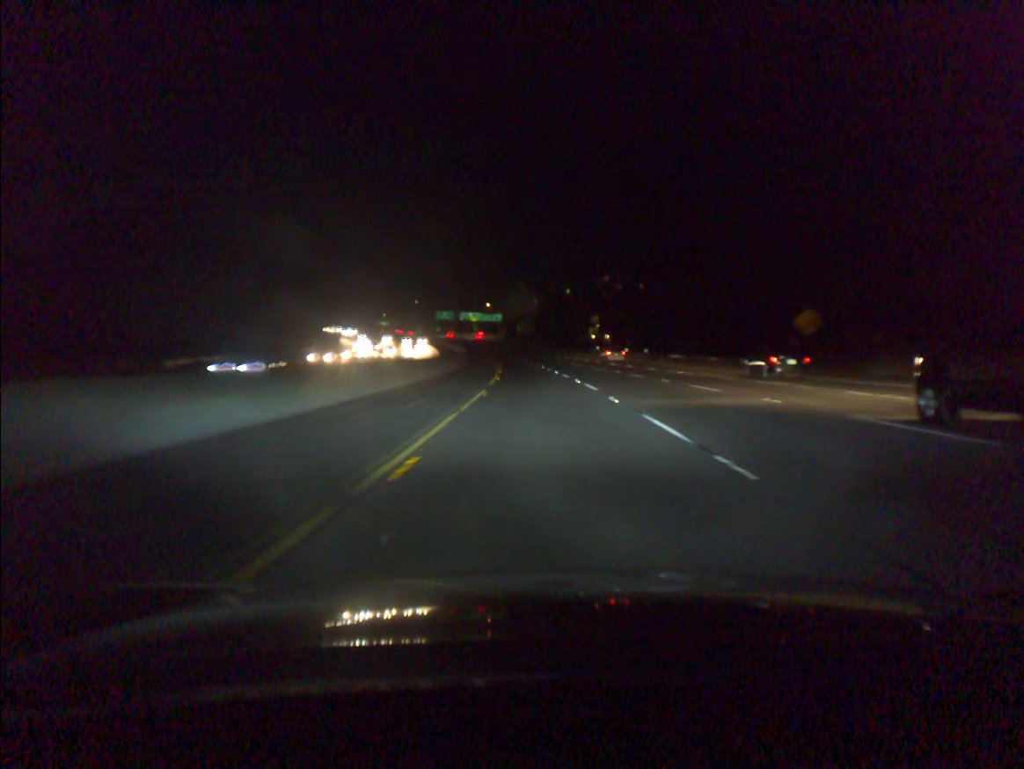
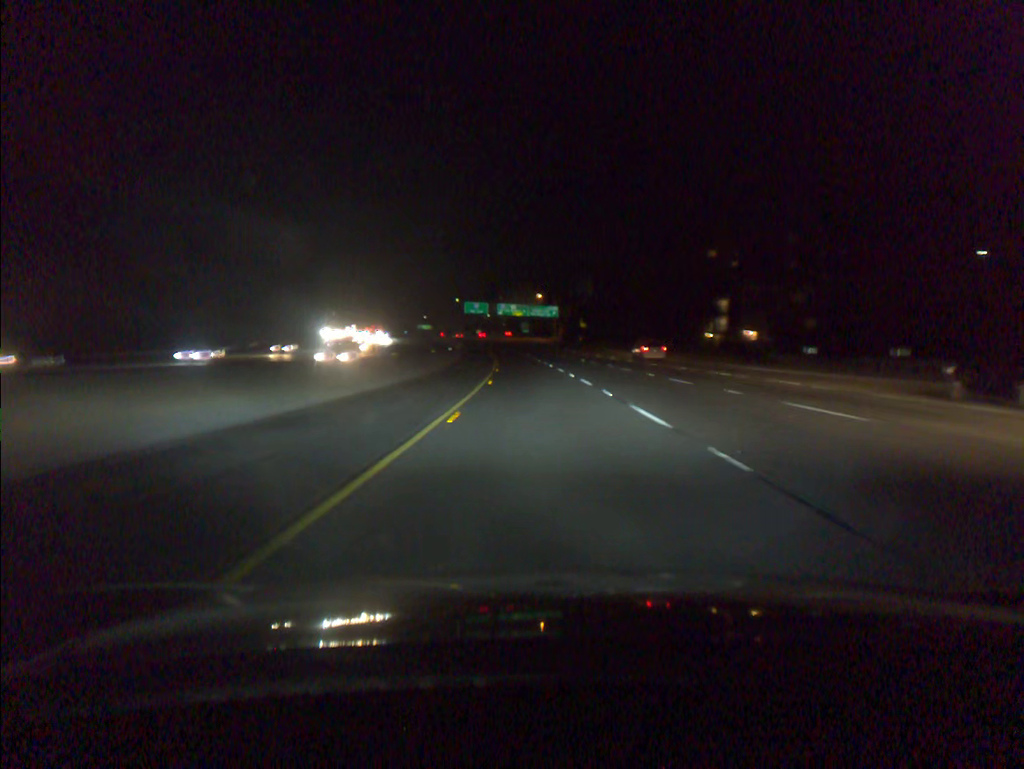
(-3.1, +81.8) m; -4°
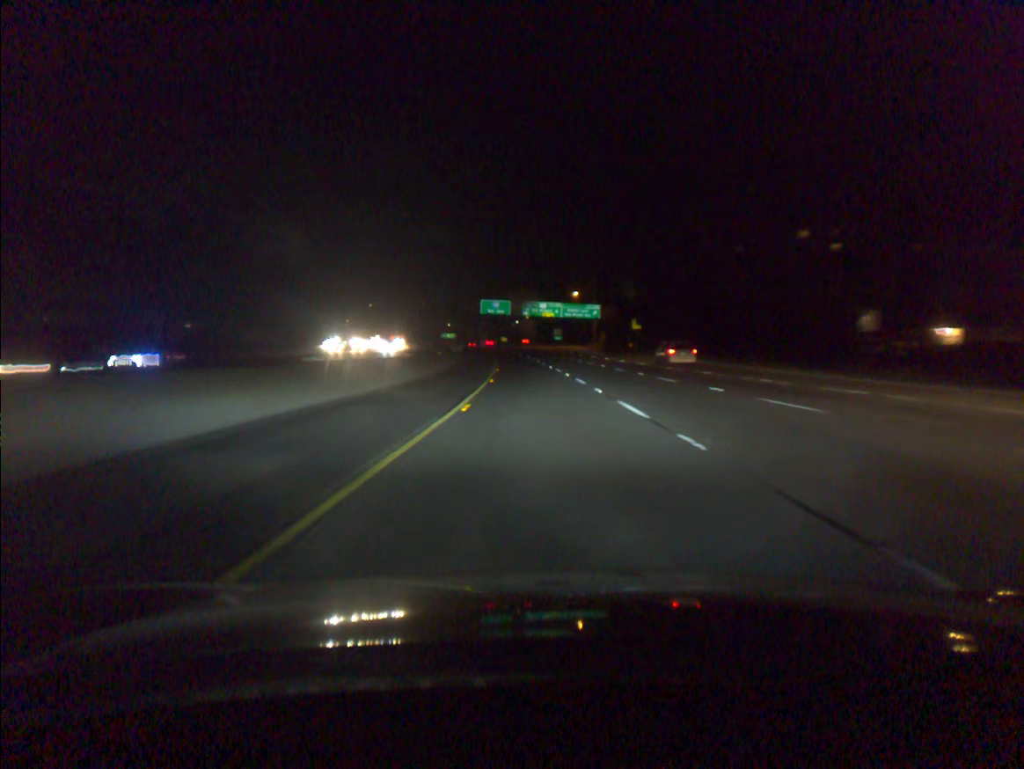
(-0.8, +40.8) m; -2°
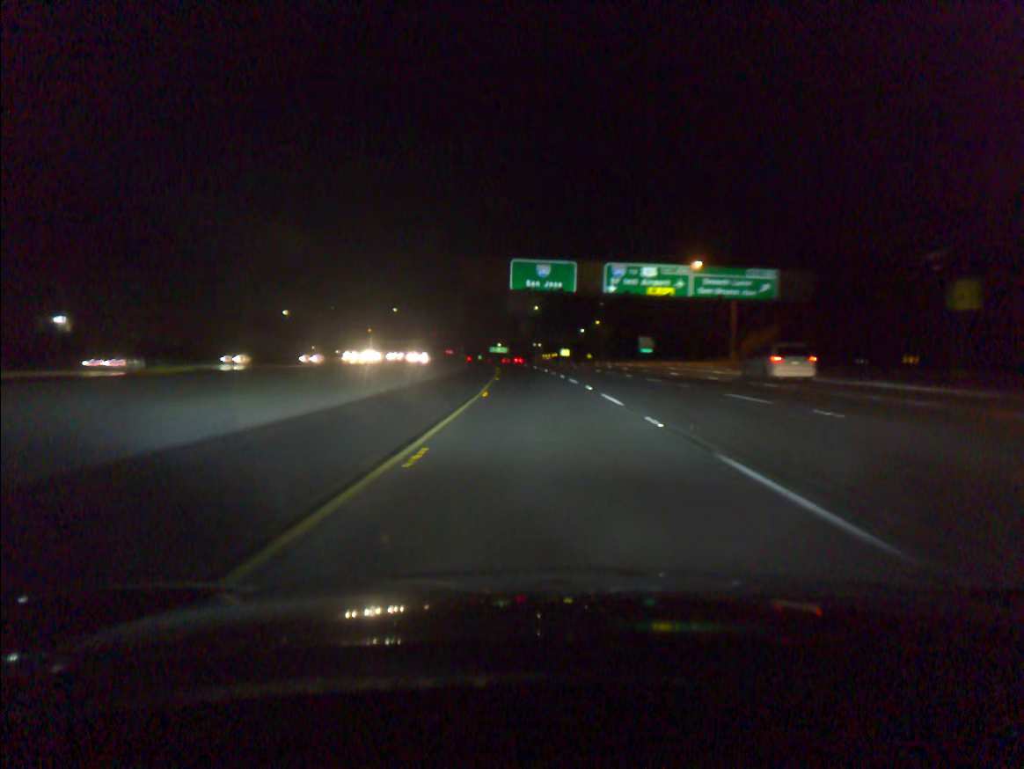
(-3.4, +80.9) m; -5°
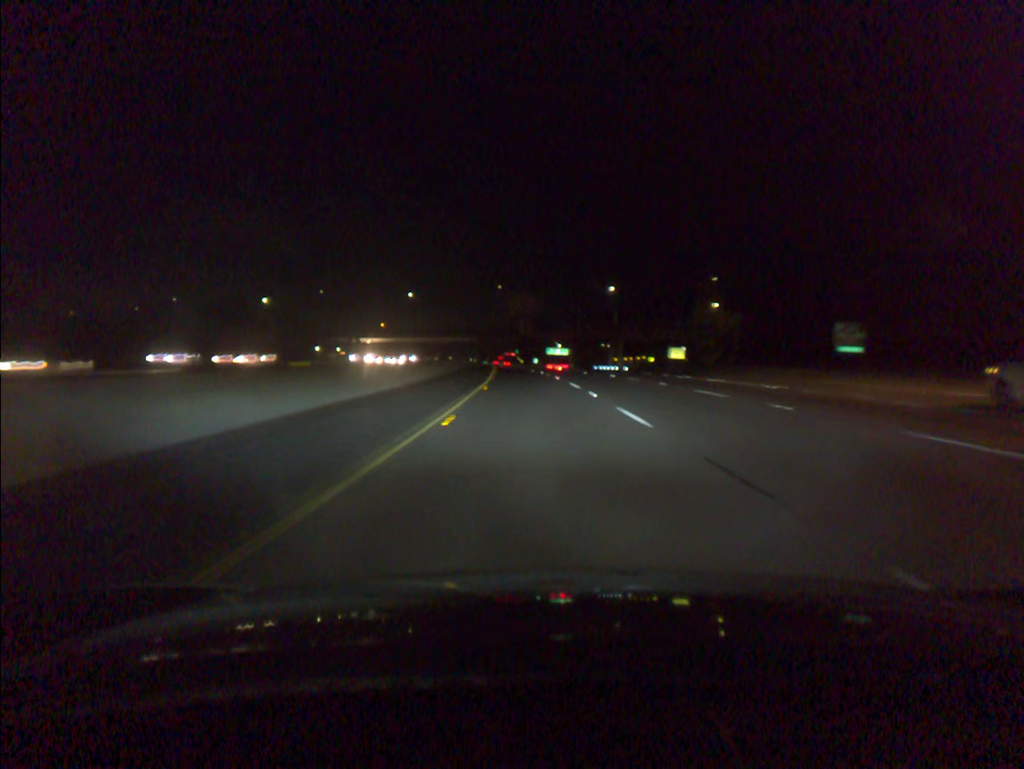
(-3.1, +82.1) m; -4°
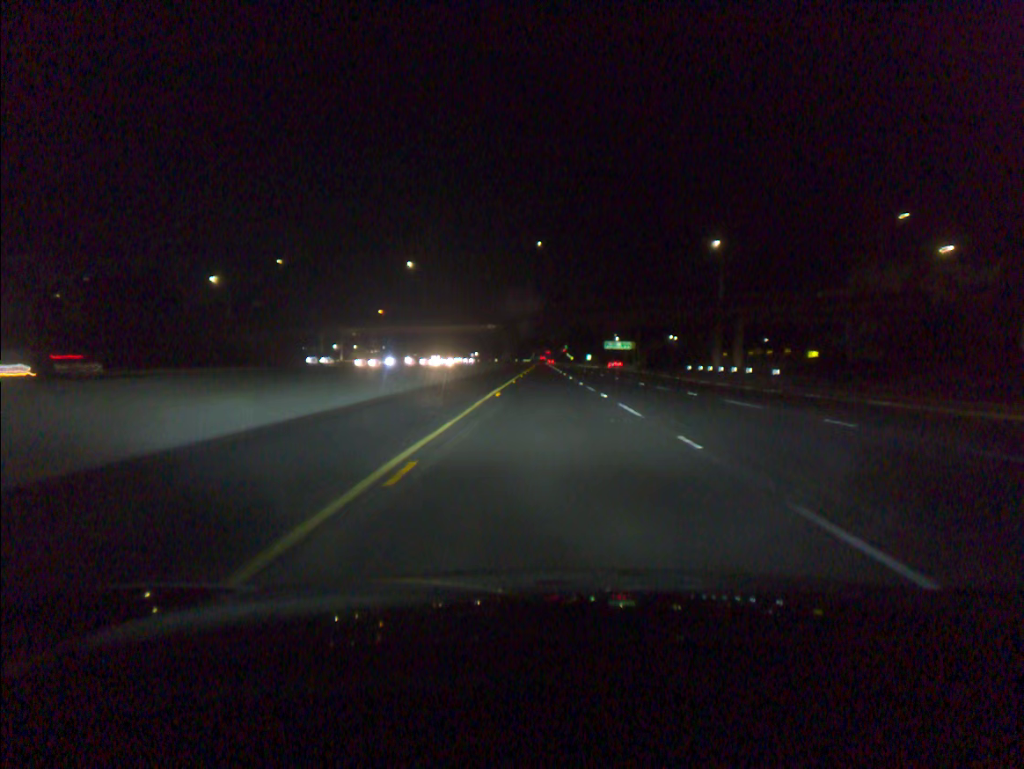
(-2.1, +61.8) m; -4°
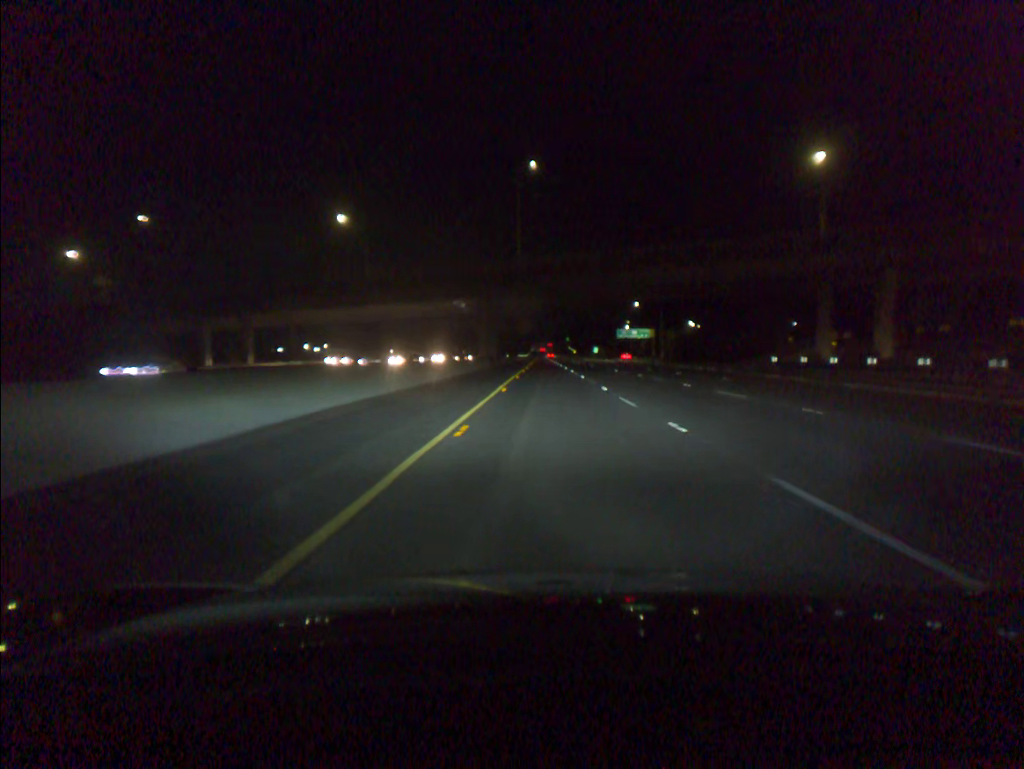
(-0.1, +42.7) m; 0°
